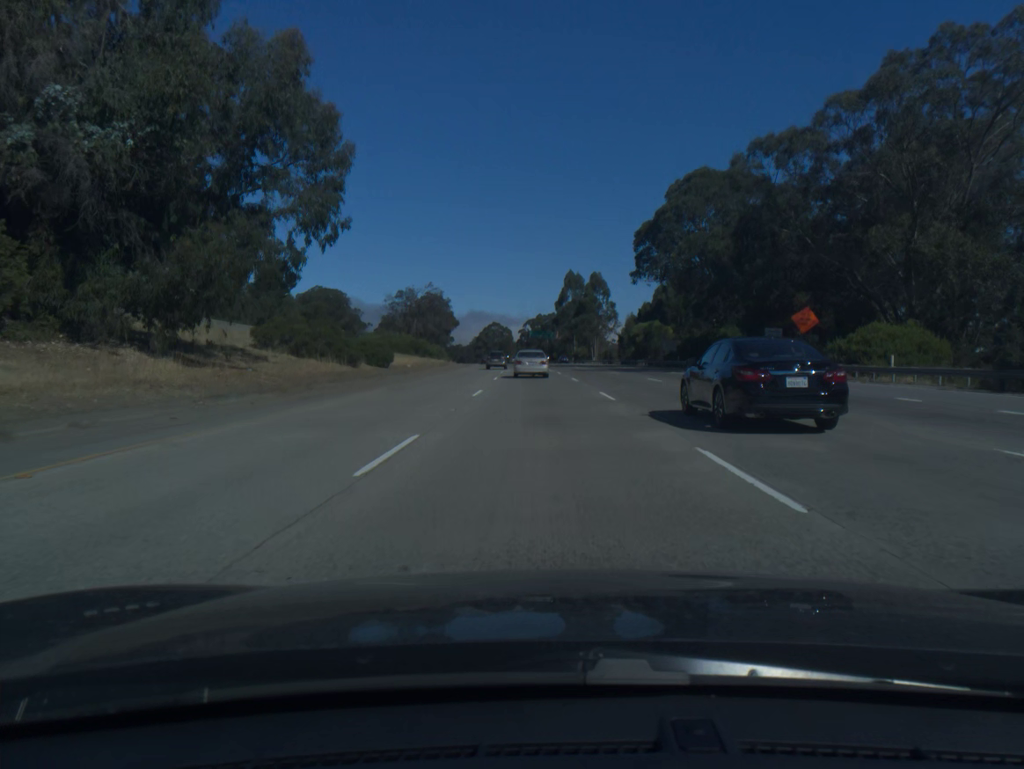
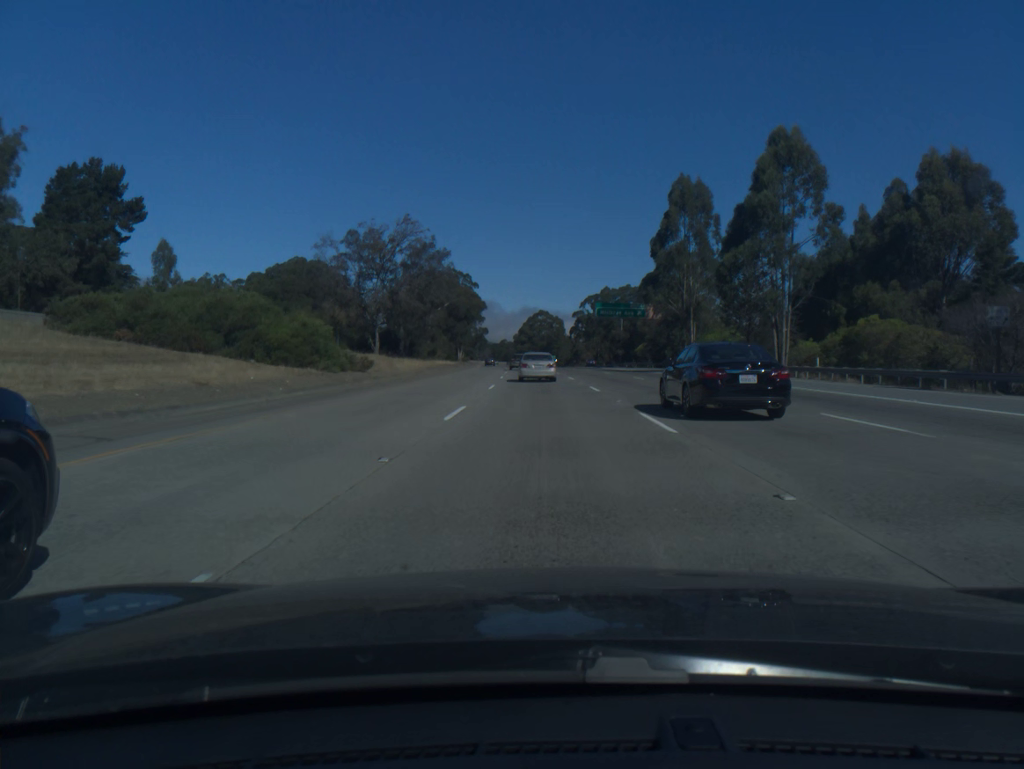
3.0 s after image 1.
(-3.0, +96.0) m; -4°
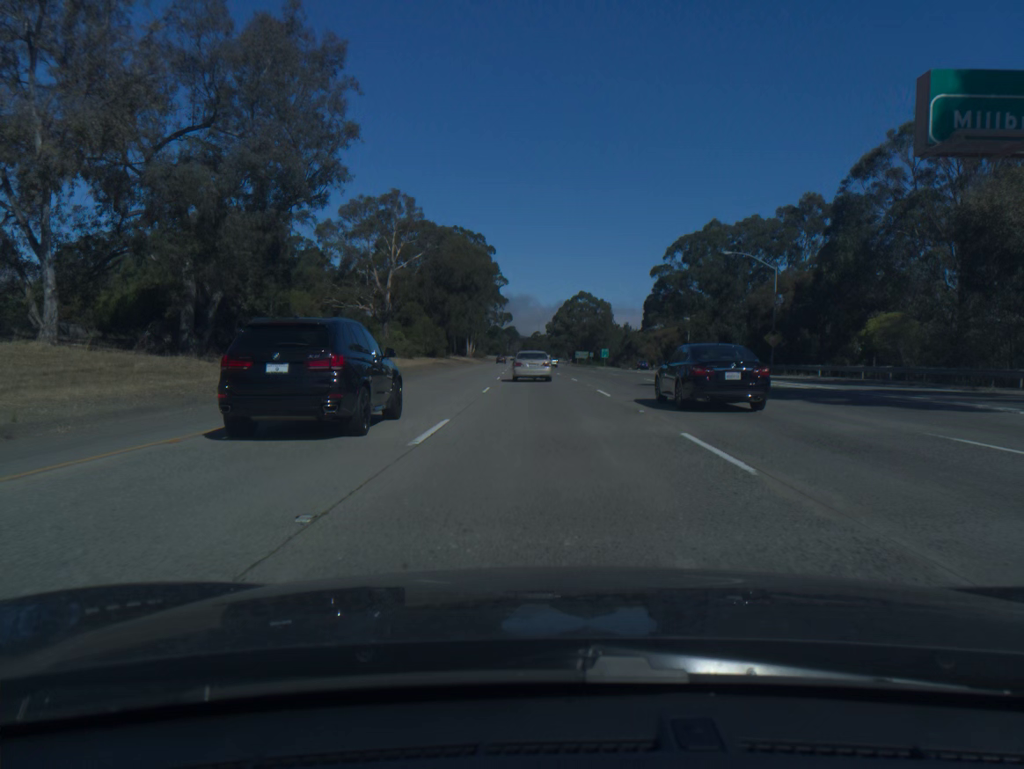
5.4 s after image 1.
(-1.9, +77.2) m; -3°
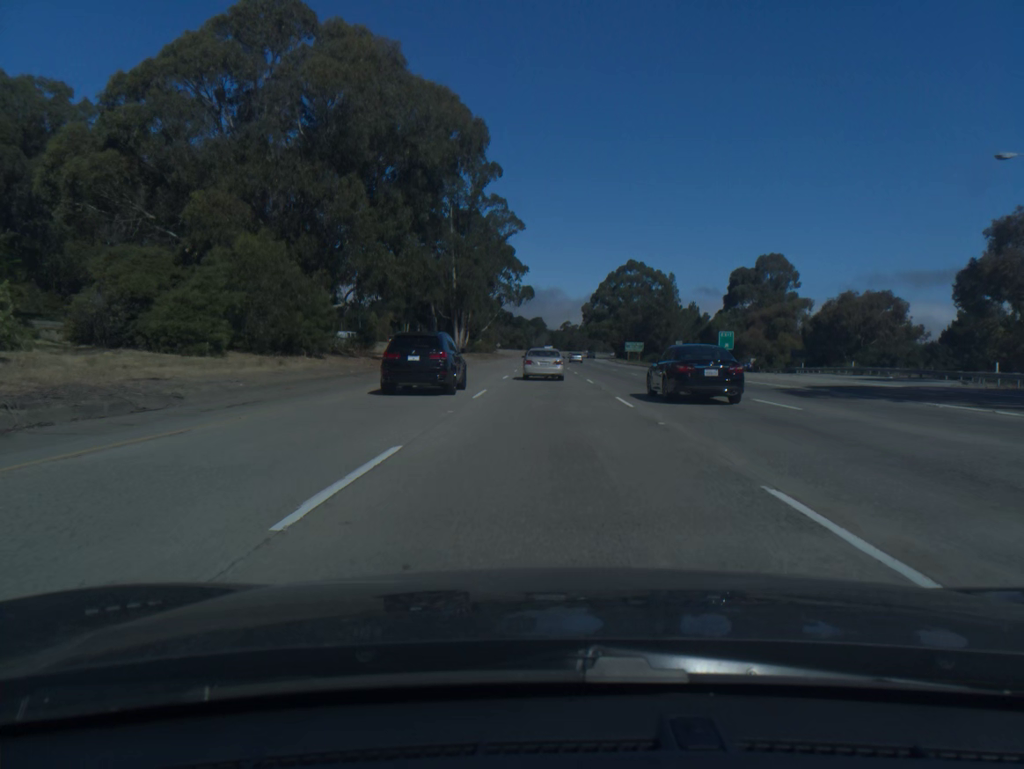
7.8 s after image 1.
(-1.6, +77.5) m; -2°
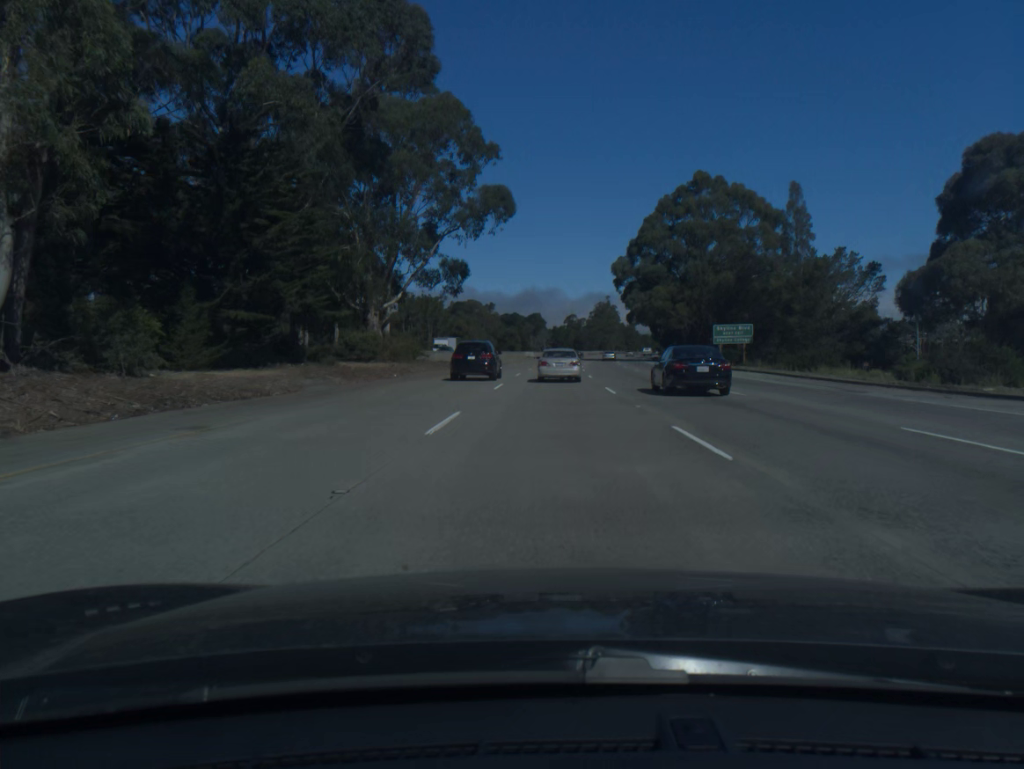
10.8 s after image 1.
(+0.3, +96.5) m; 0°
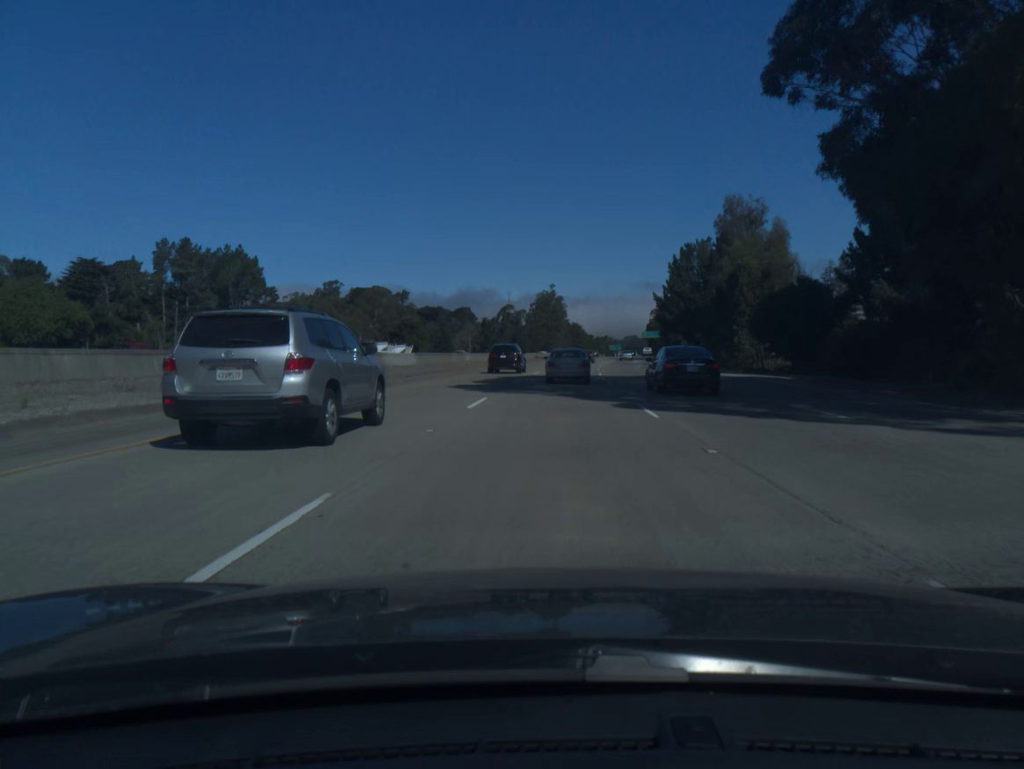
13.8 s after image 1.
(+3.4, +96.8) m; +4°
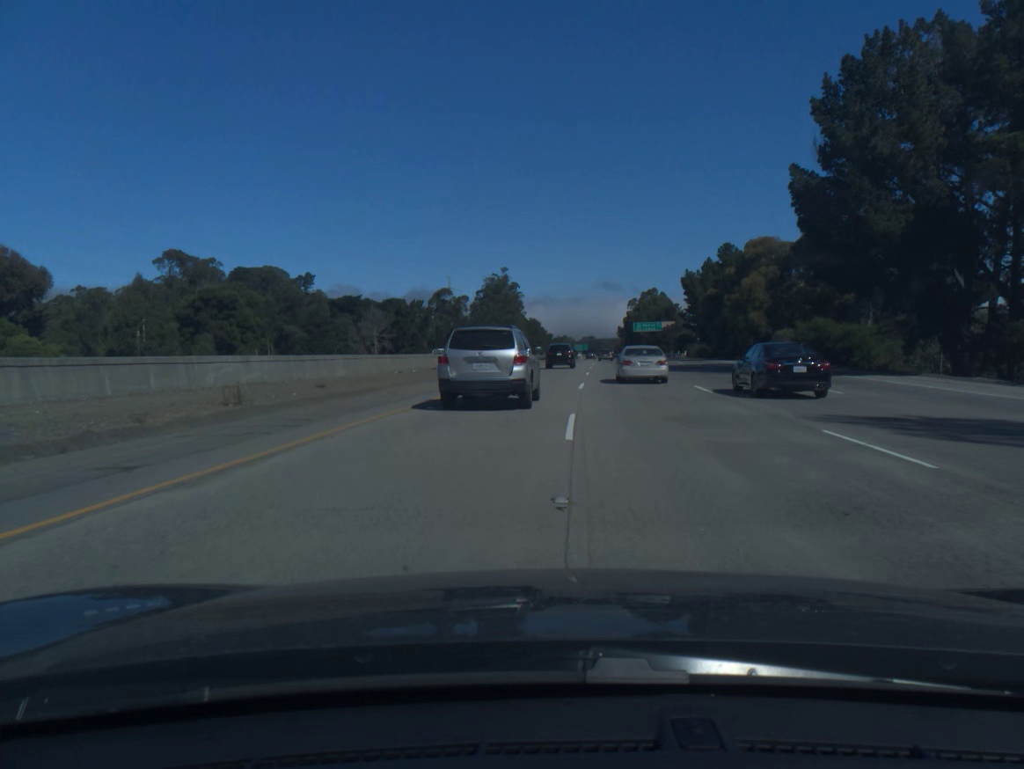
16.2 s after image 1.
(+2.2, +79.5) m; +3°
